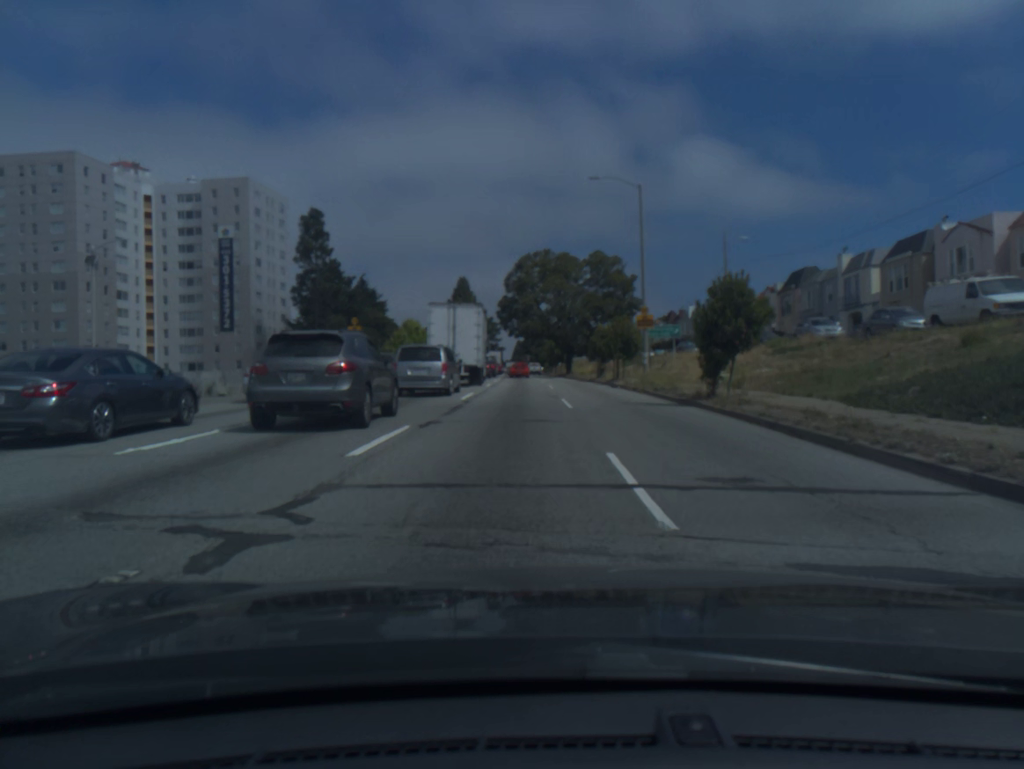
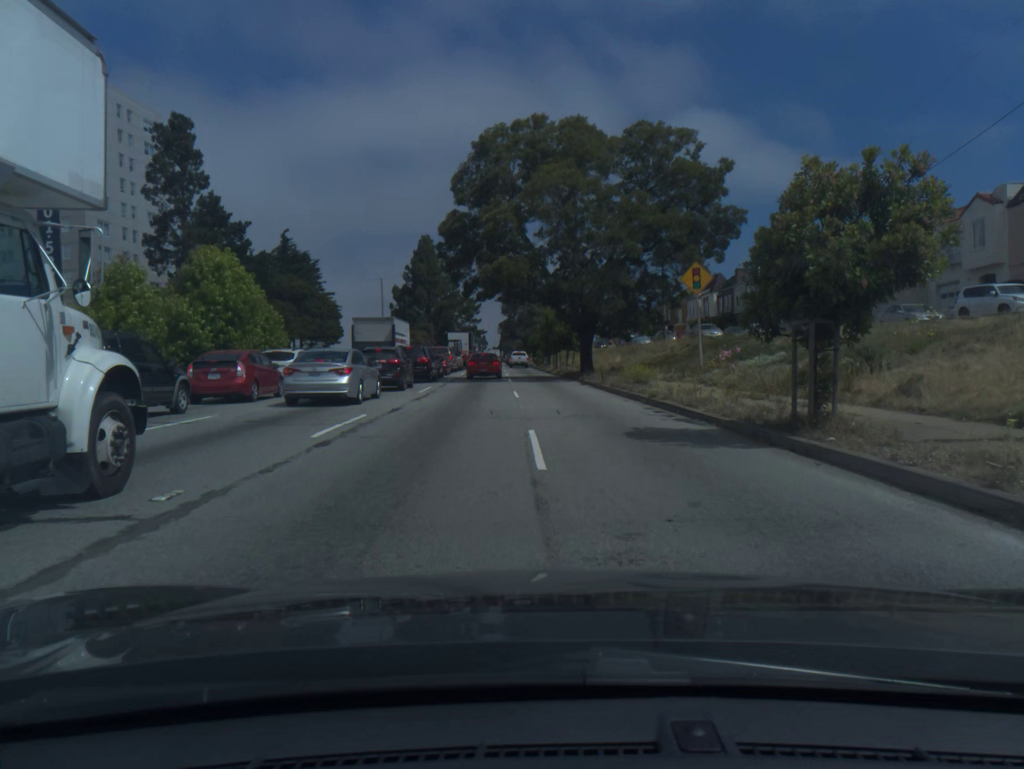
(0.0, +41.5) m; +1°
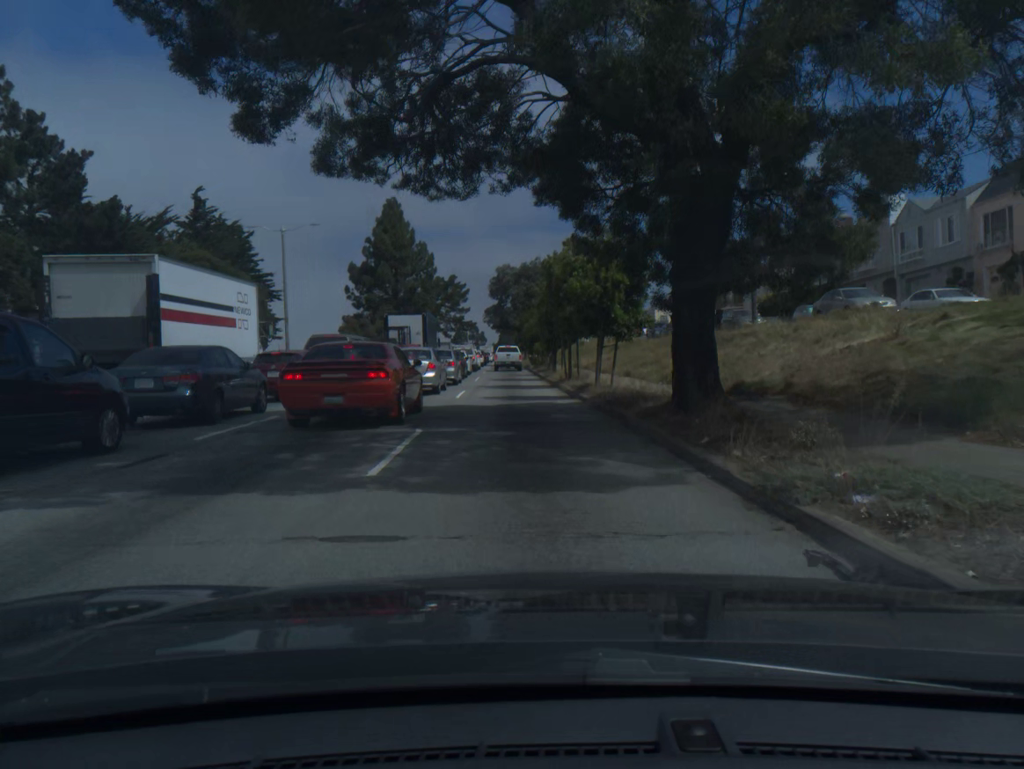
(+0.2, +30.2) m; 0°
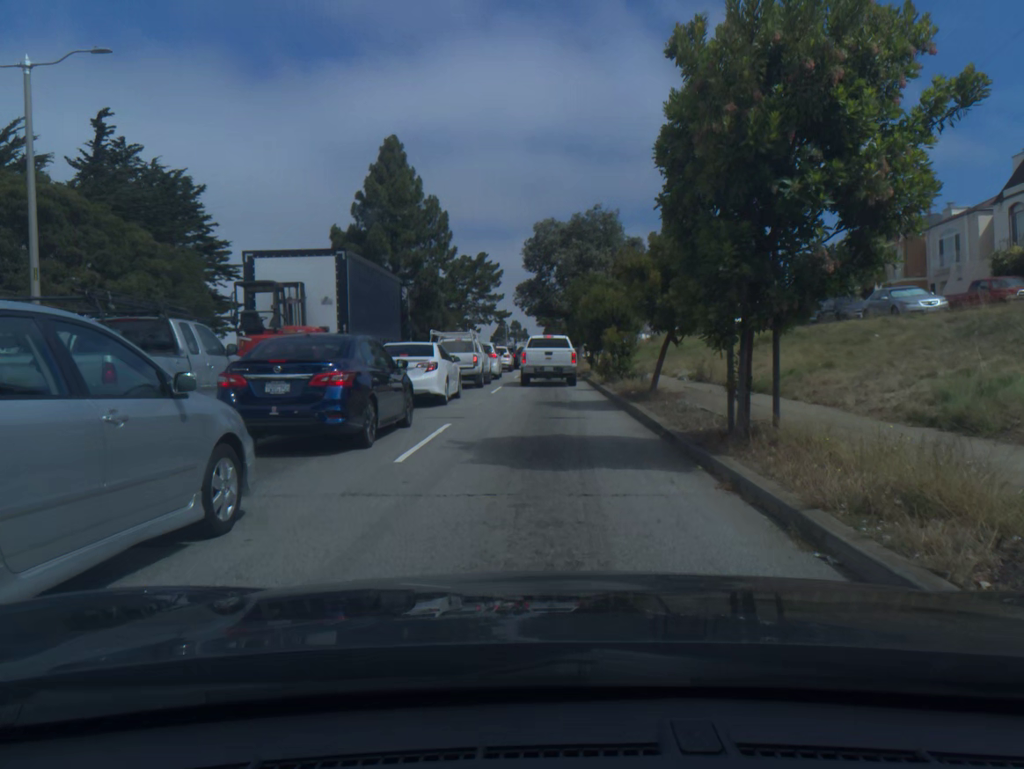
(-1.0, +28.9) m; -3°
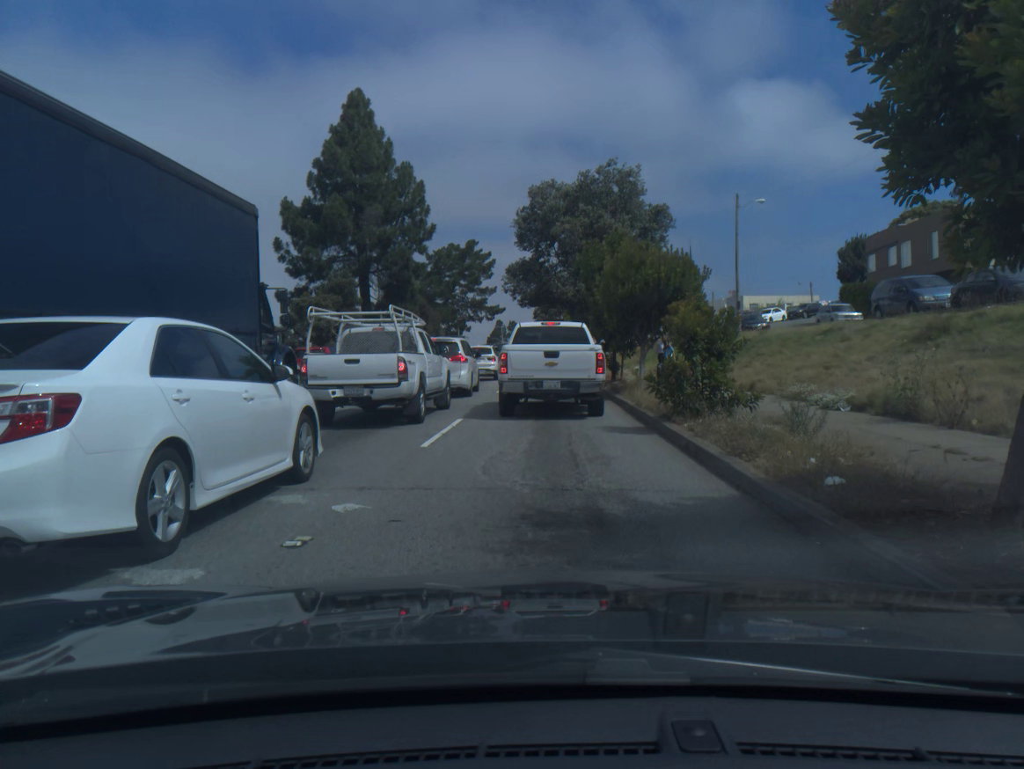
(+0.1, +13.6) m; 0°
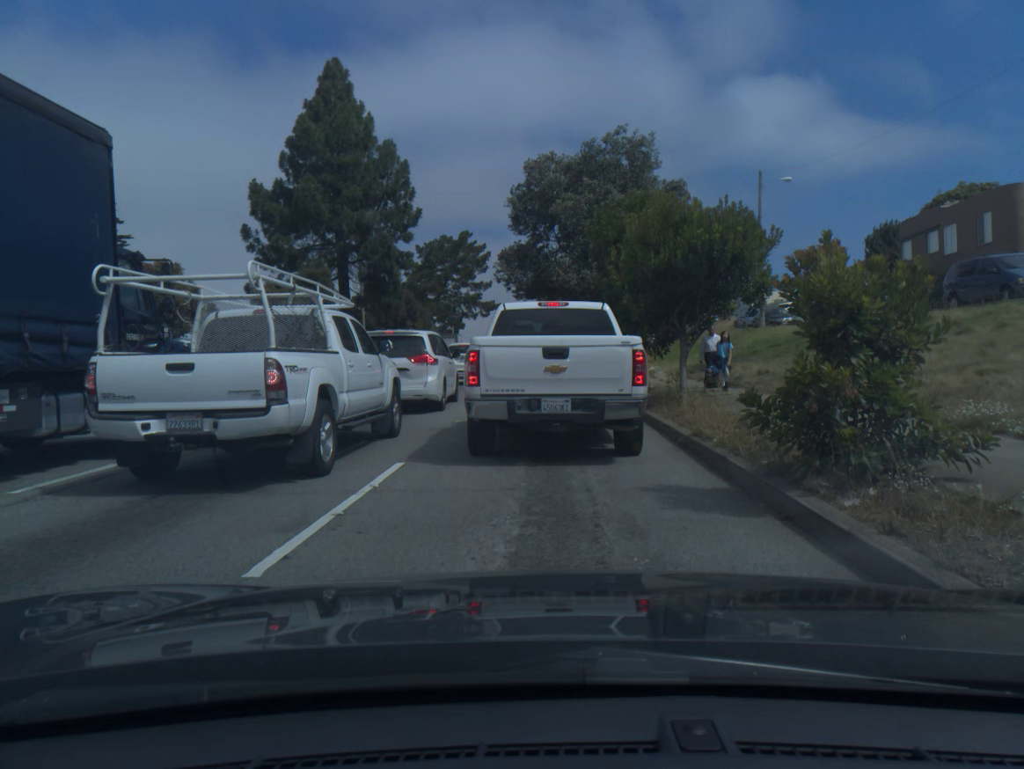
(0.0, +6.0) m; 0°
